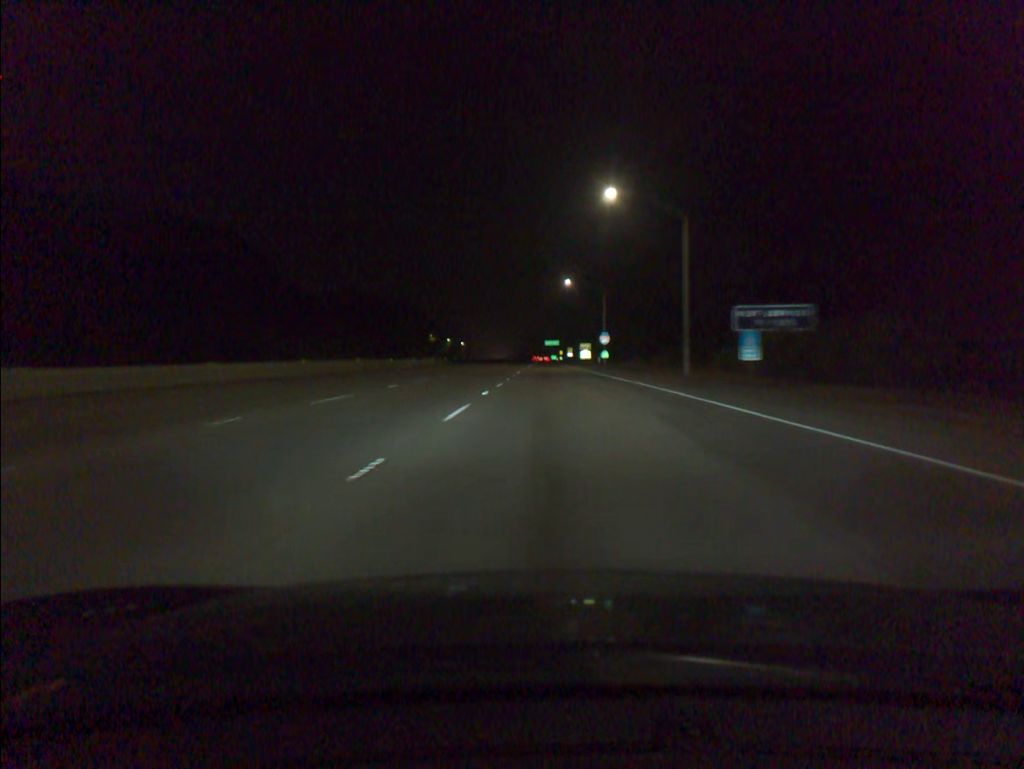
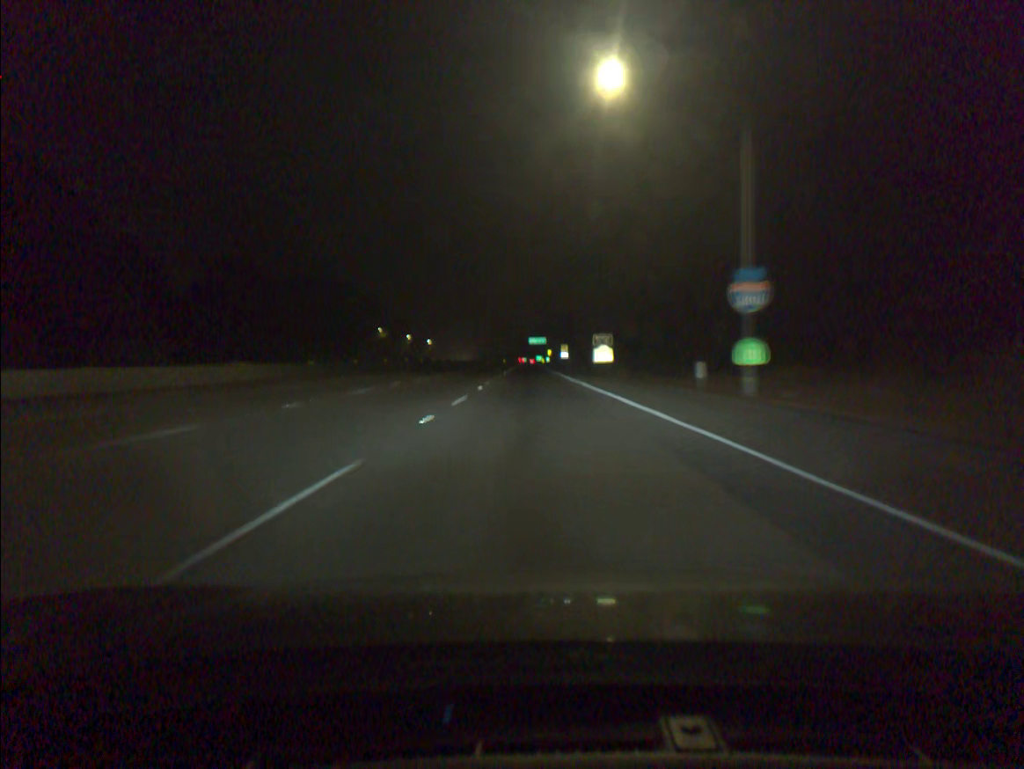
(+0.7, +67.5) m; +1°
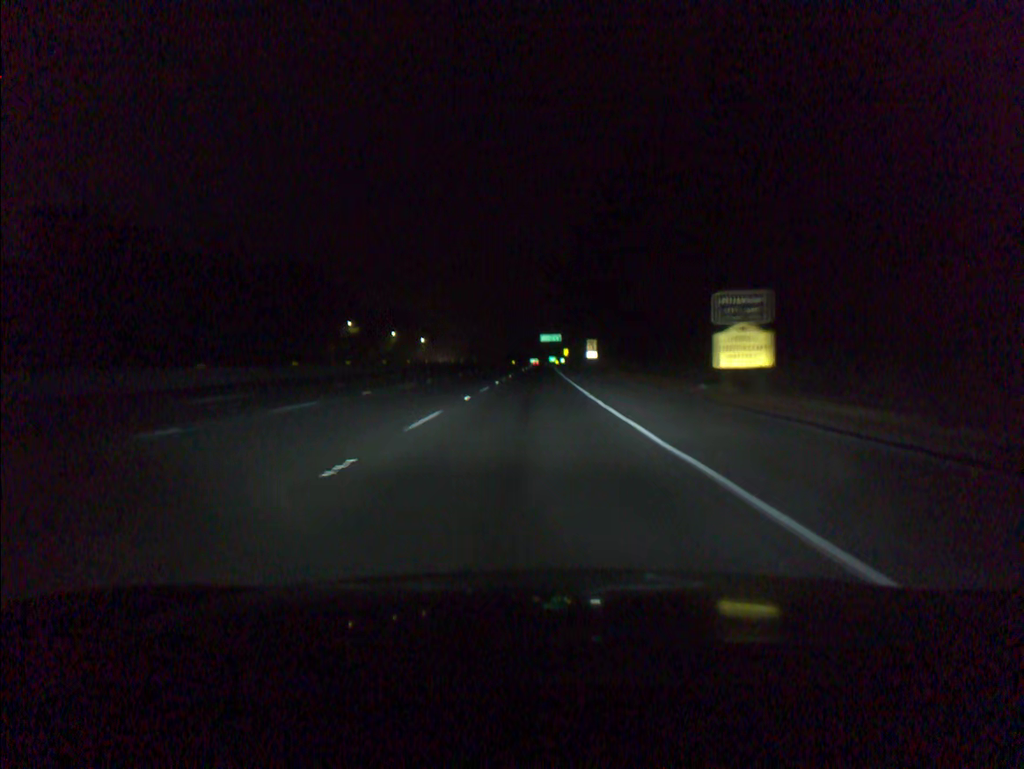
(-0.3, +50.4) m; -1°
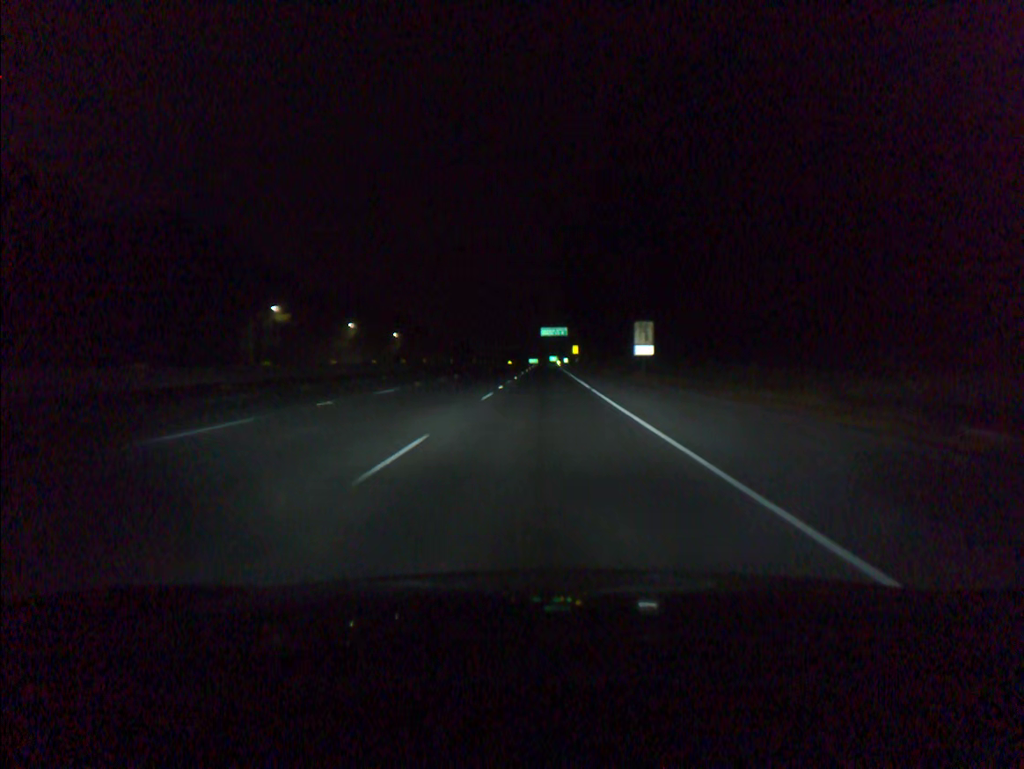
(-0.2, +50.4) m; 0°
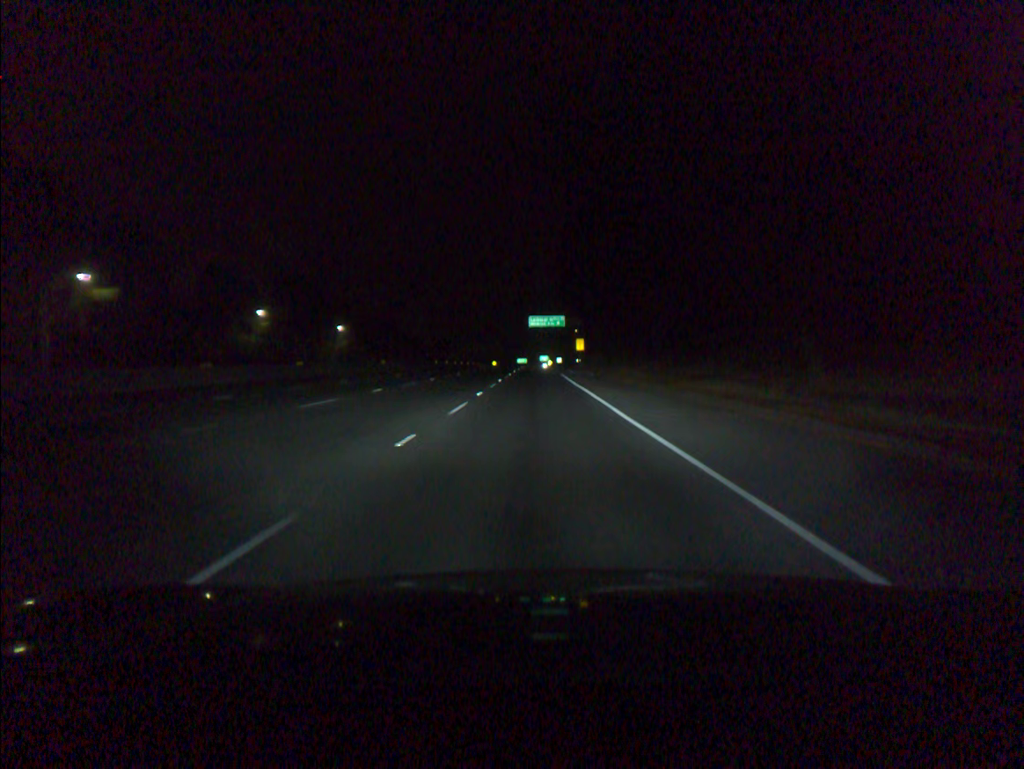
(+0.4, +50.5) m; +1°
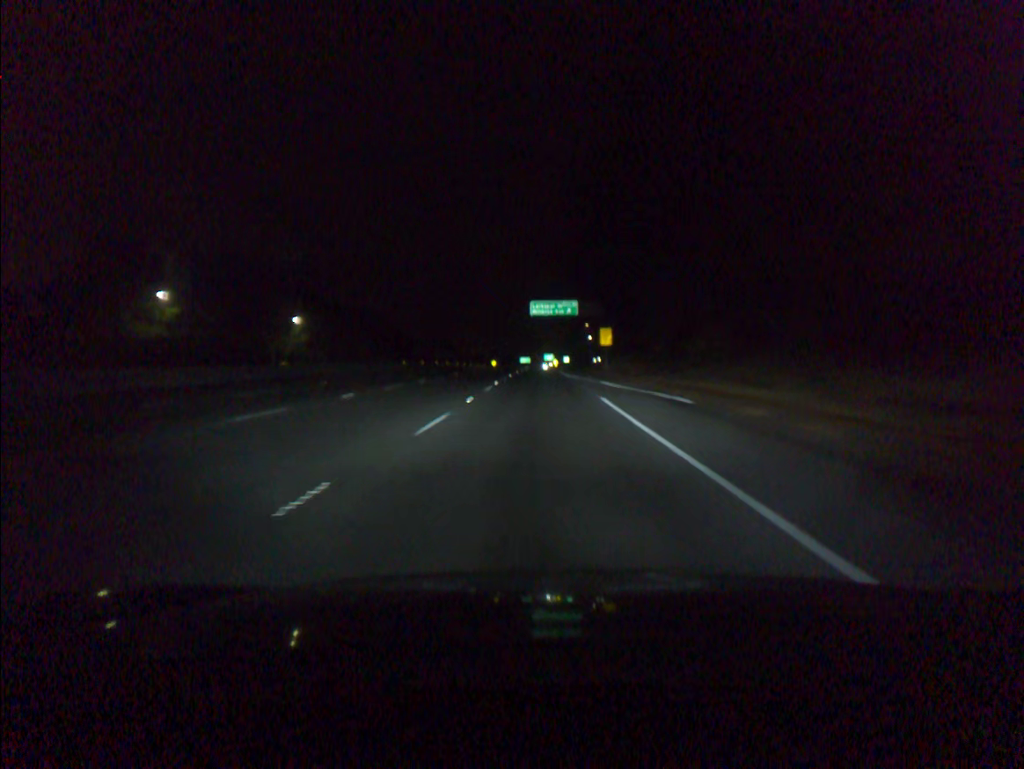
(-0.1, +33.7) m; 0°
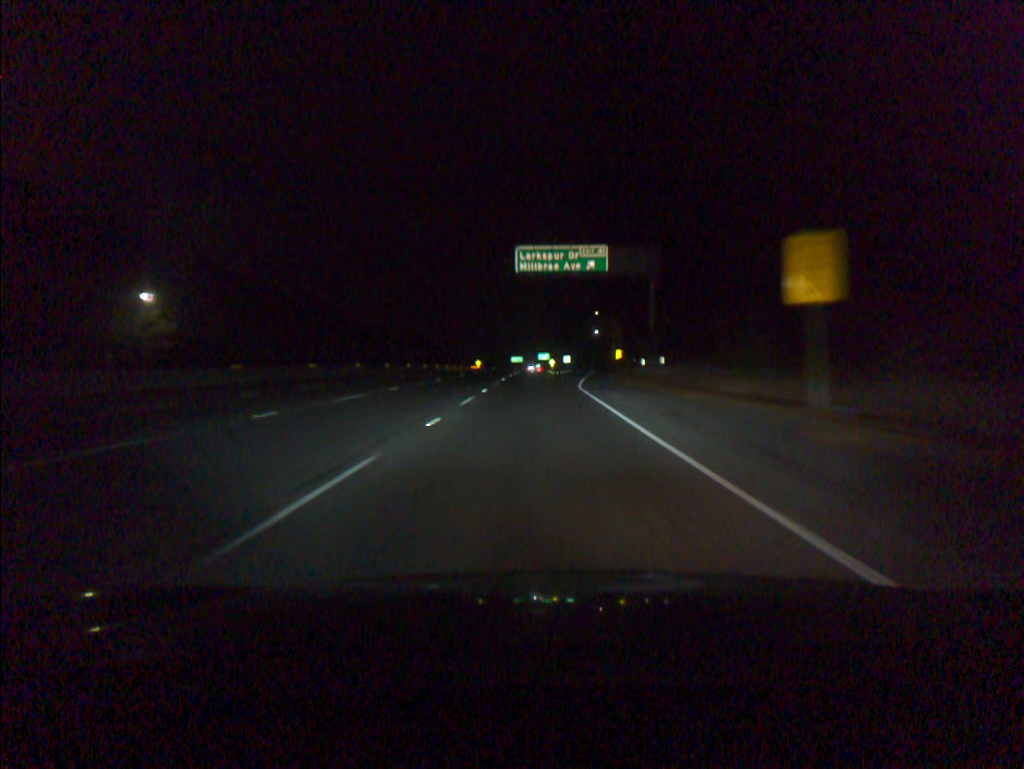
(-0.1, +50.4) m; 0°
